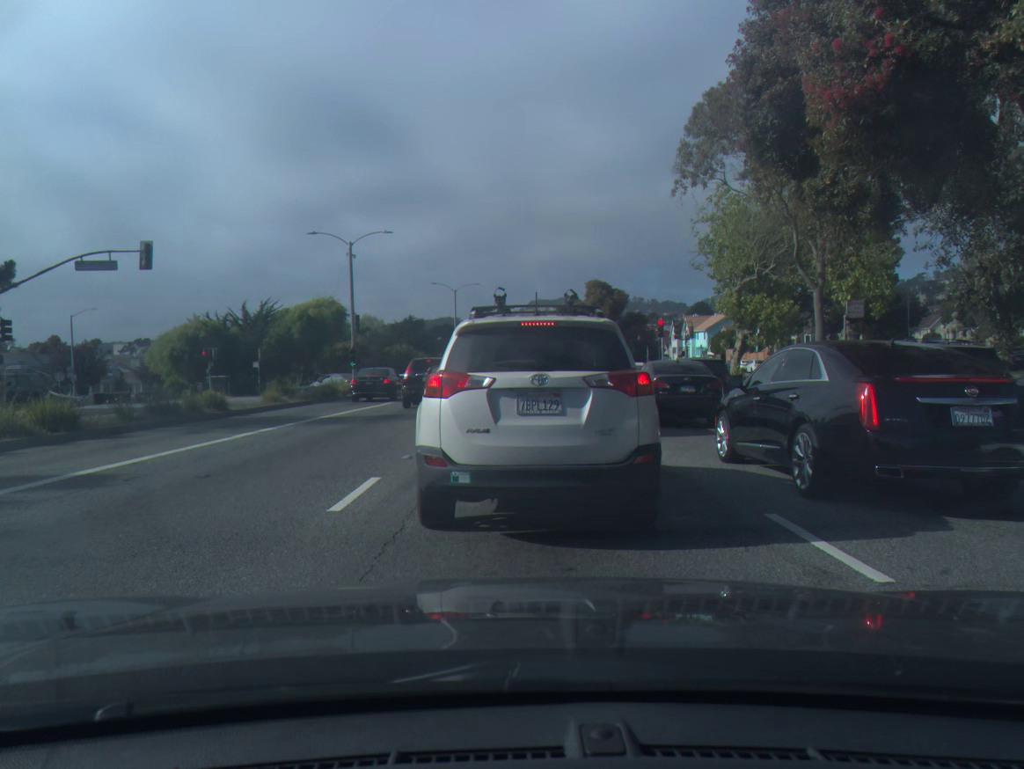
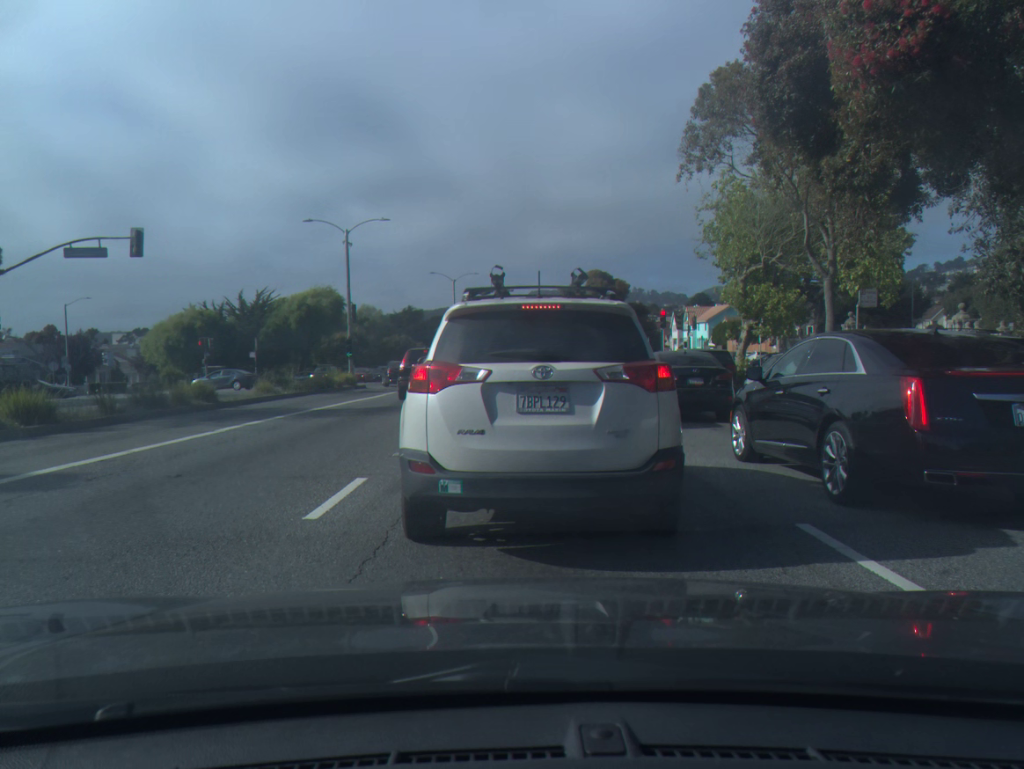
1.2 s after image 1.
(0.0, +0.8) m; 0°
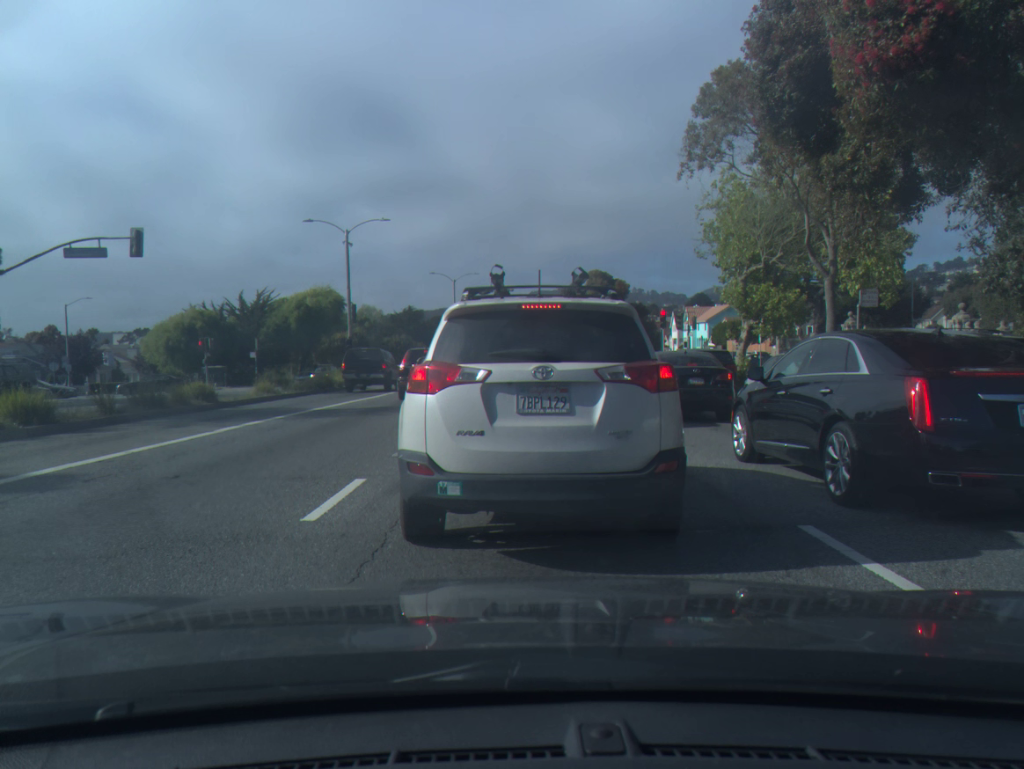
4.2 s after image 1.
(0.0, +0.1) m; 0°
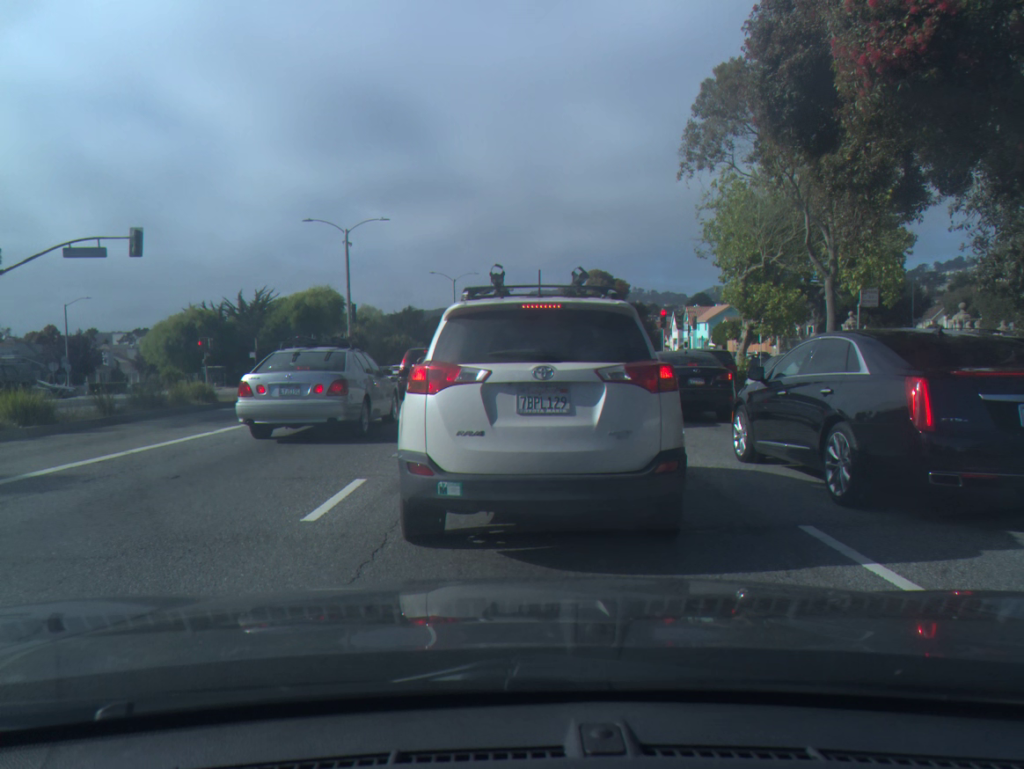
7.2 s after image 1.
(0.0, 0.0) m; 0°
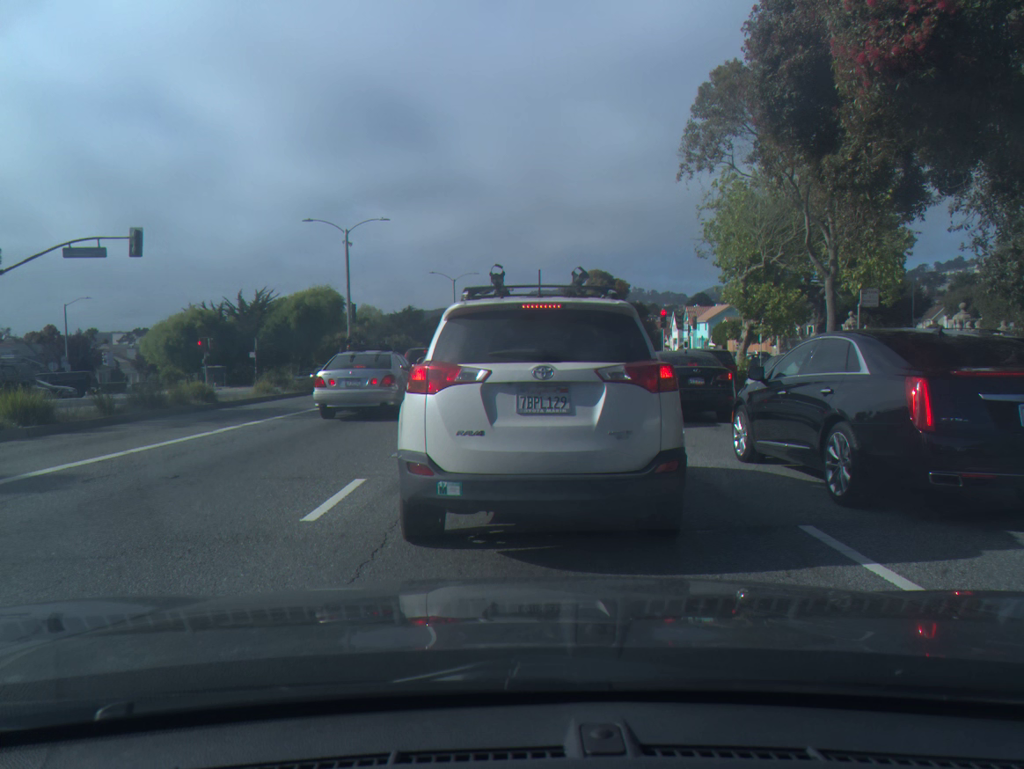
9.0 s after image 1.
(0.0, 0.0) m; 0°
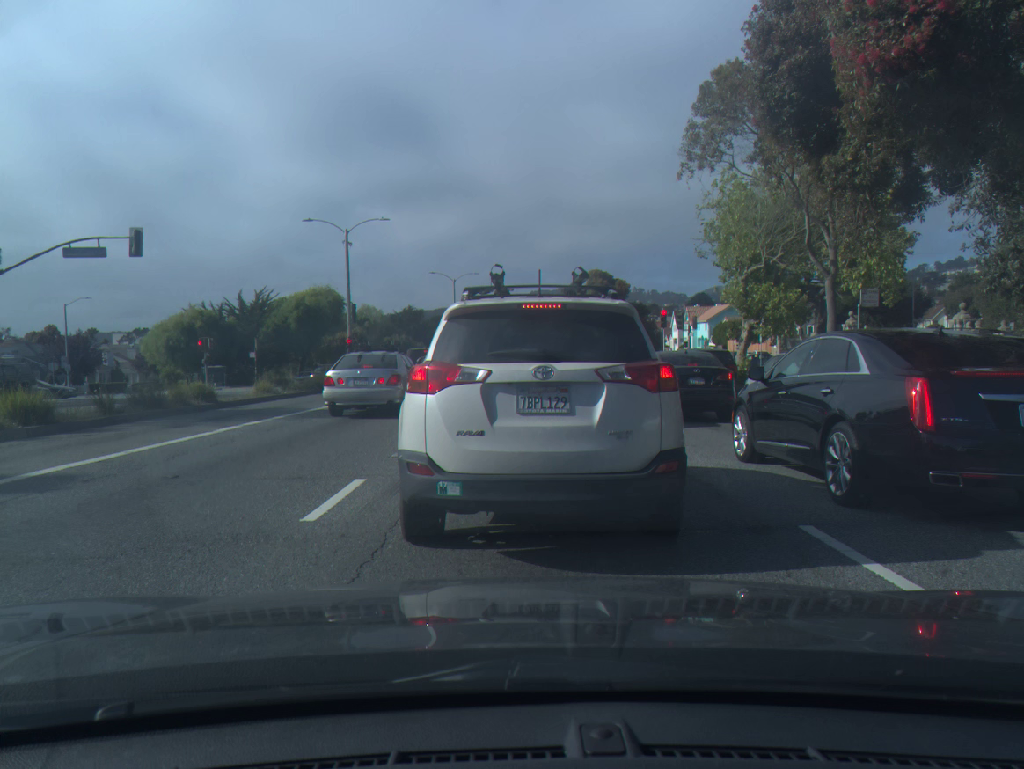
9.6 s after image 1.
(0.0, 0.0) m; 0°
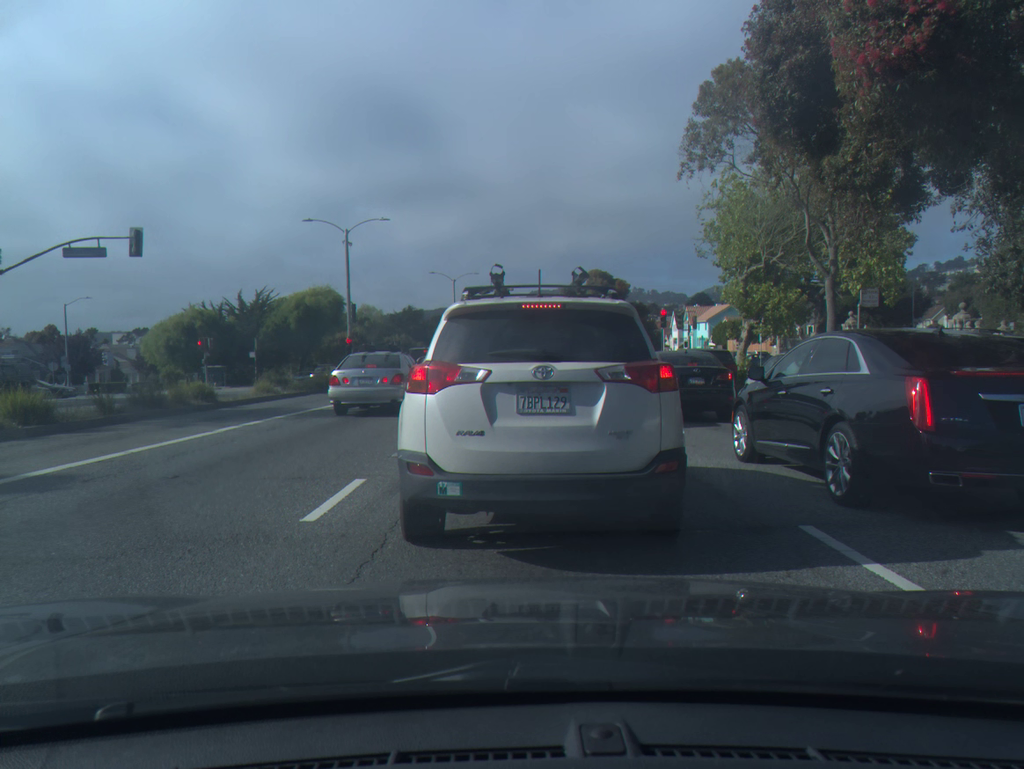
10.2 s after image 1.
(0.0, 0.0) m; 0°
